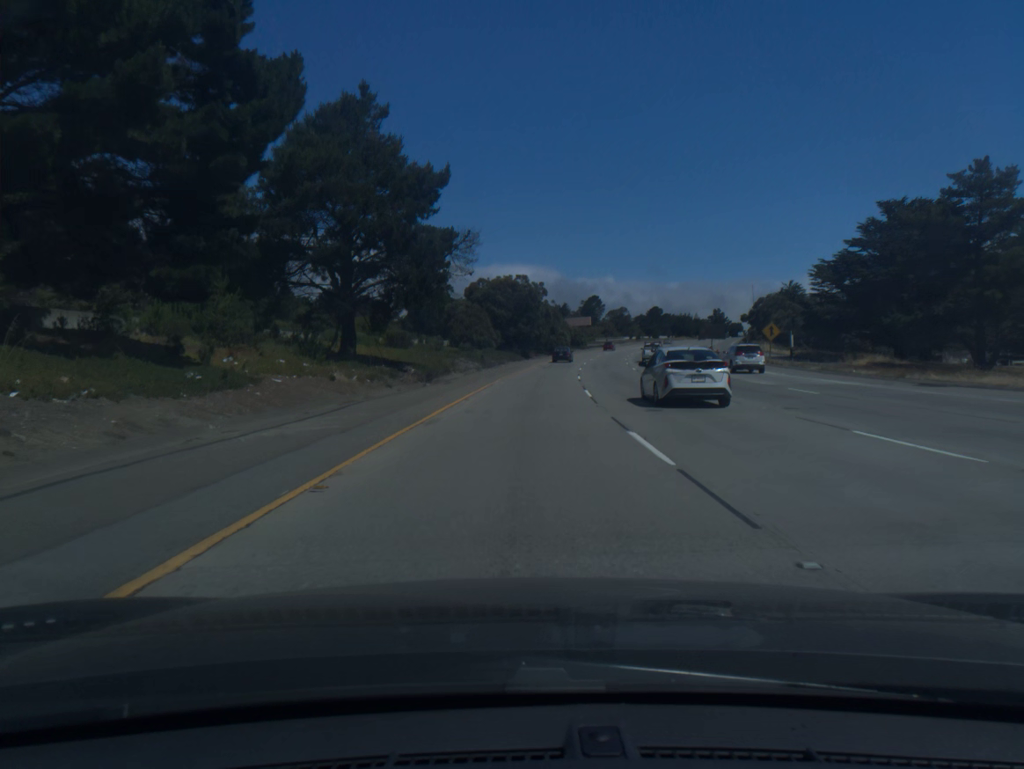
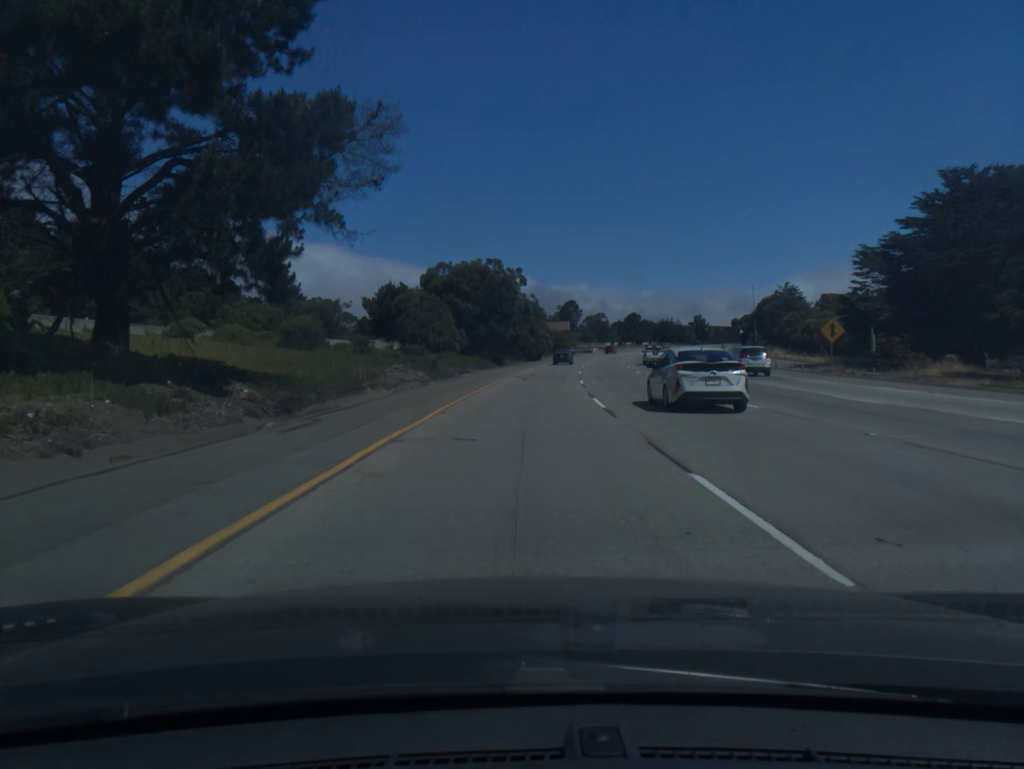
(+0.3, +19.5) m; +2°
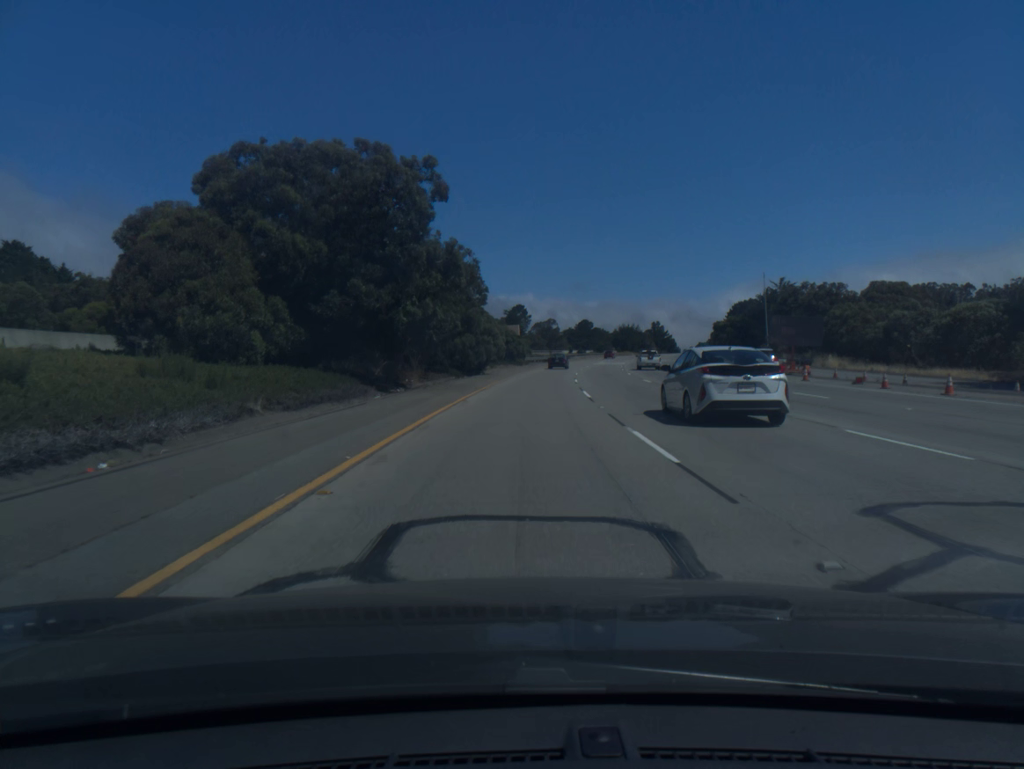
(+1.3, +38.9) m; +4°
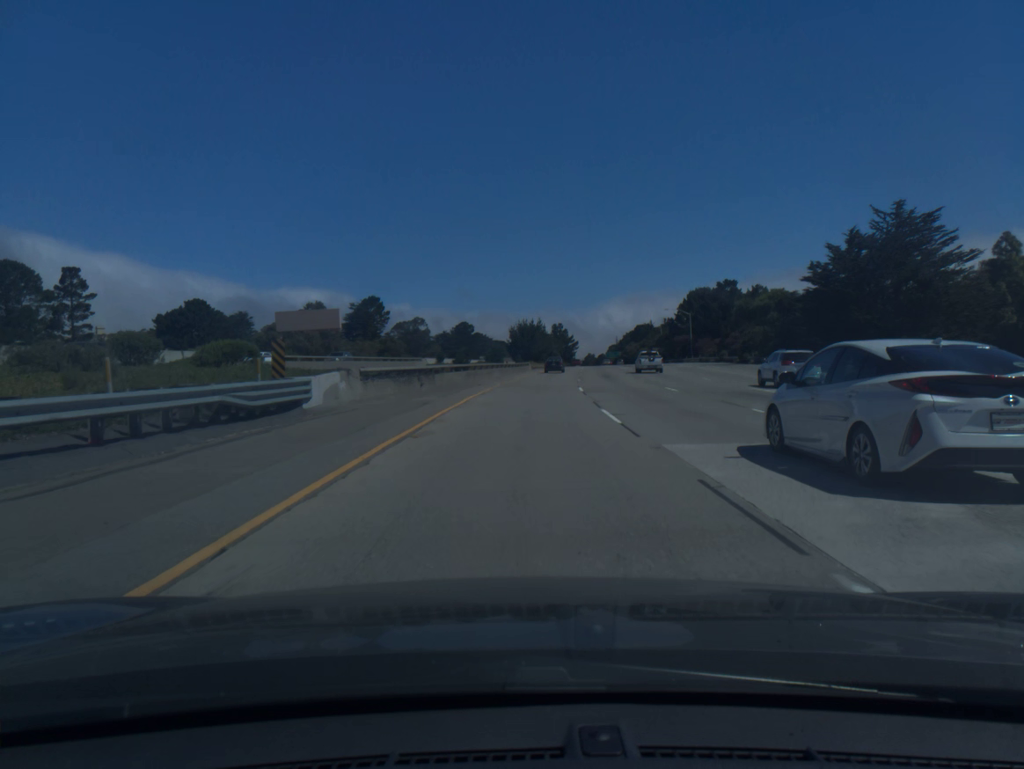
(+7.5, +96.2) m; +9°
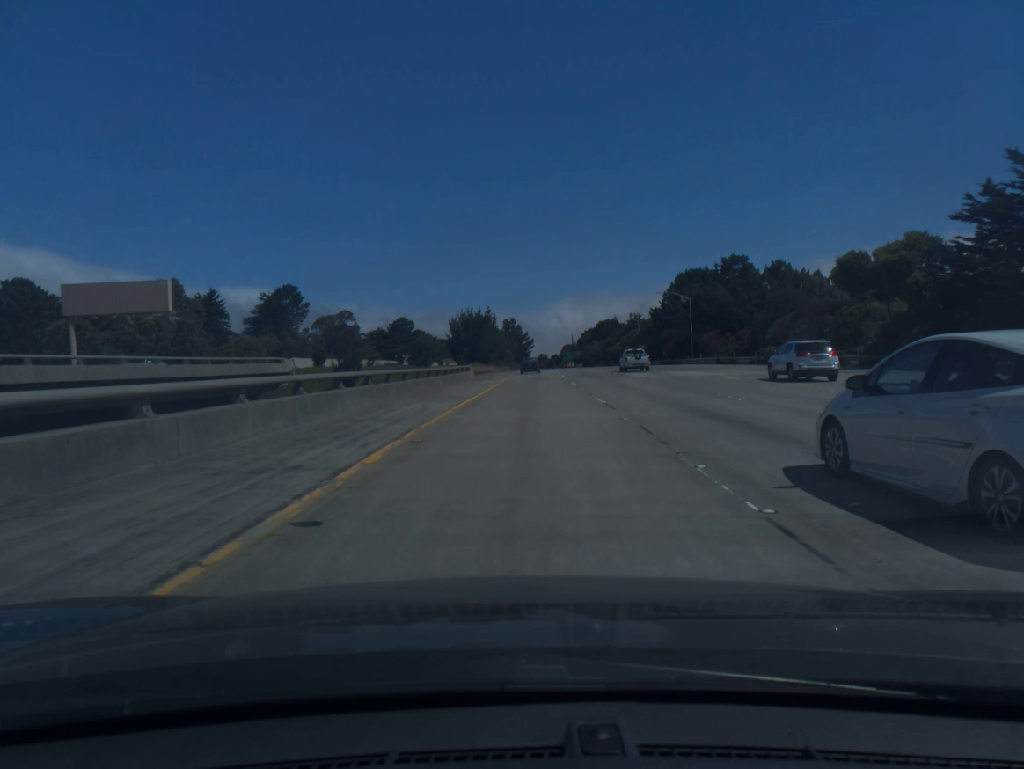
(+1.2, +38.4) m; +4°
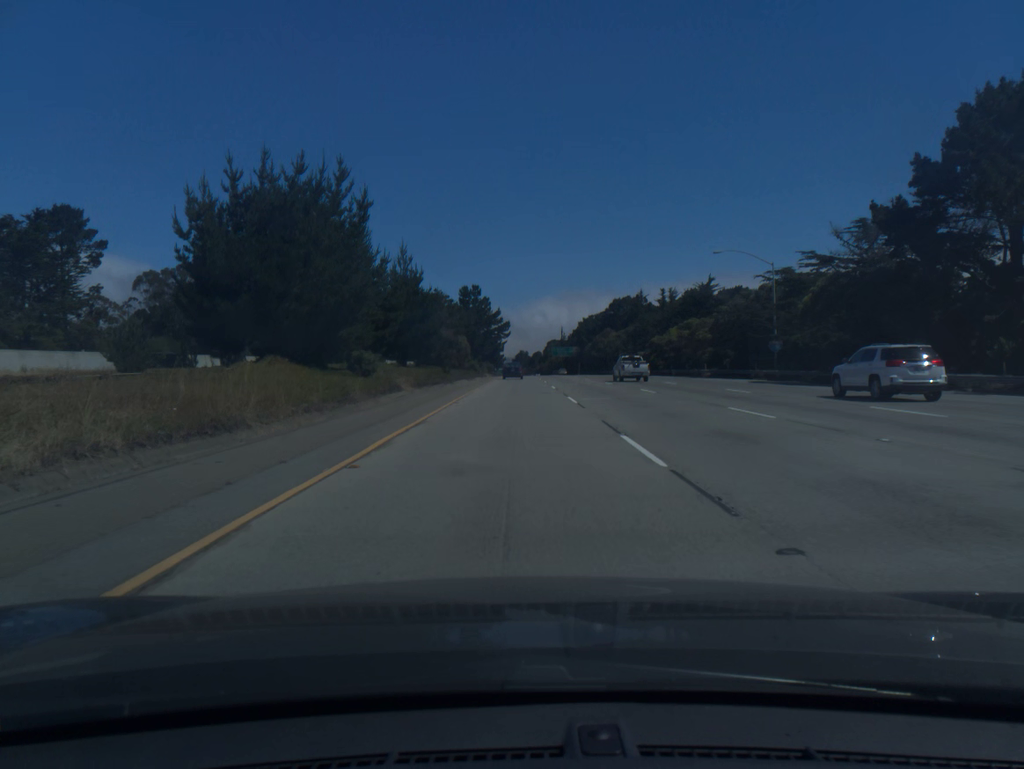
(+3.1, +95.8) m; +2°
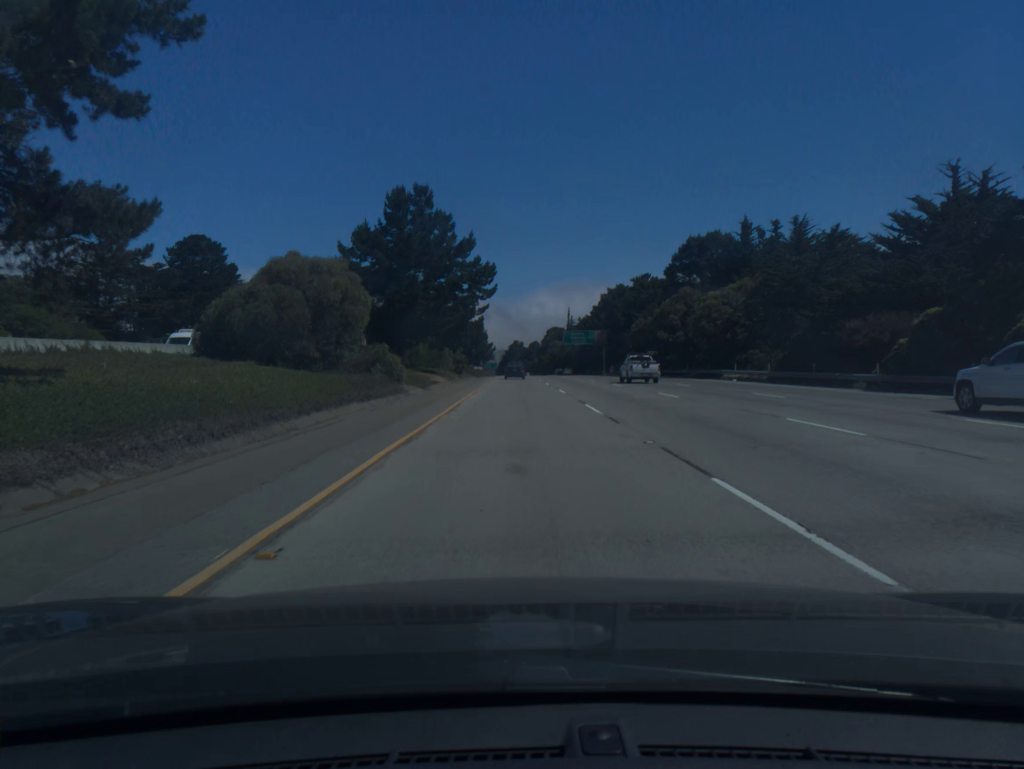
(0.0, +76.9) m; 0°
